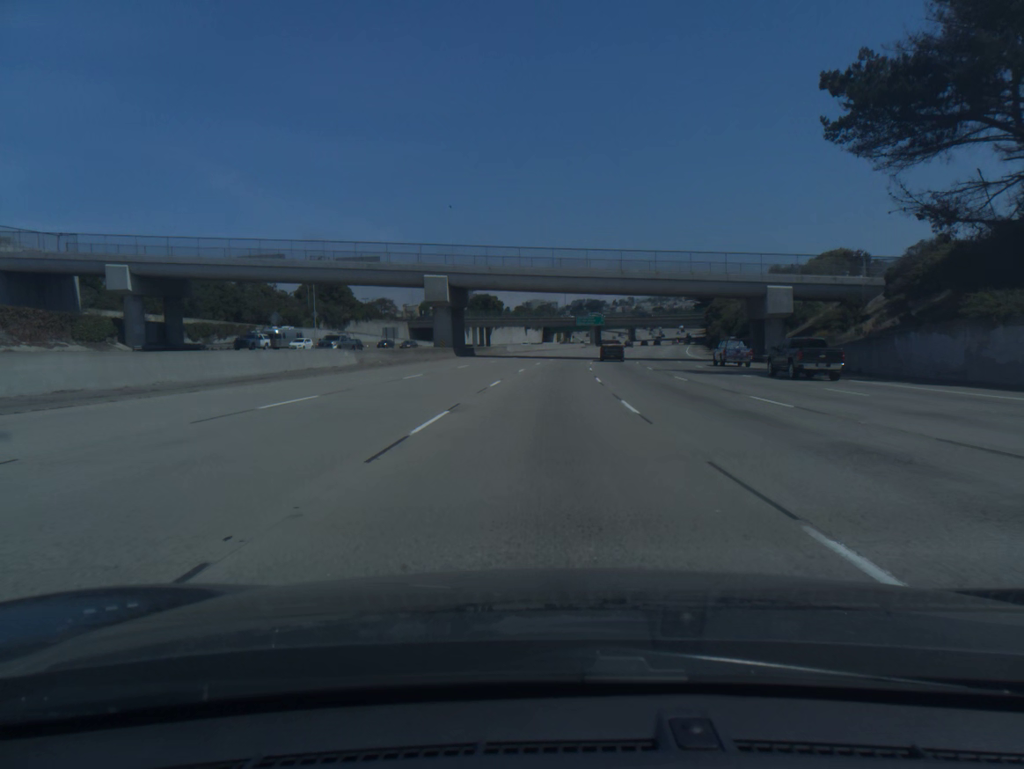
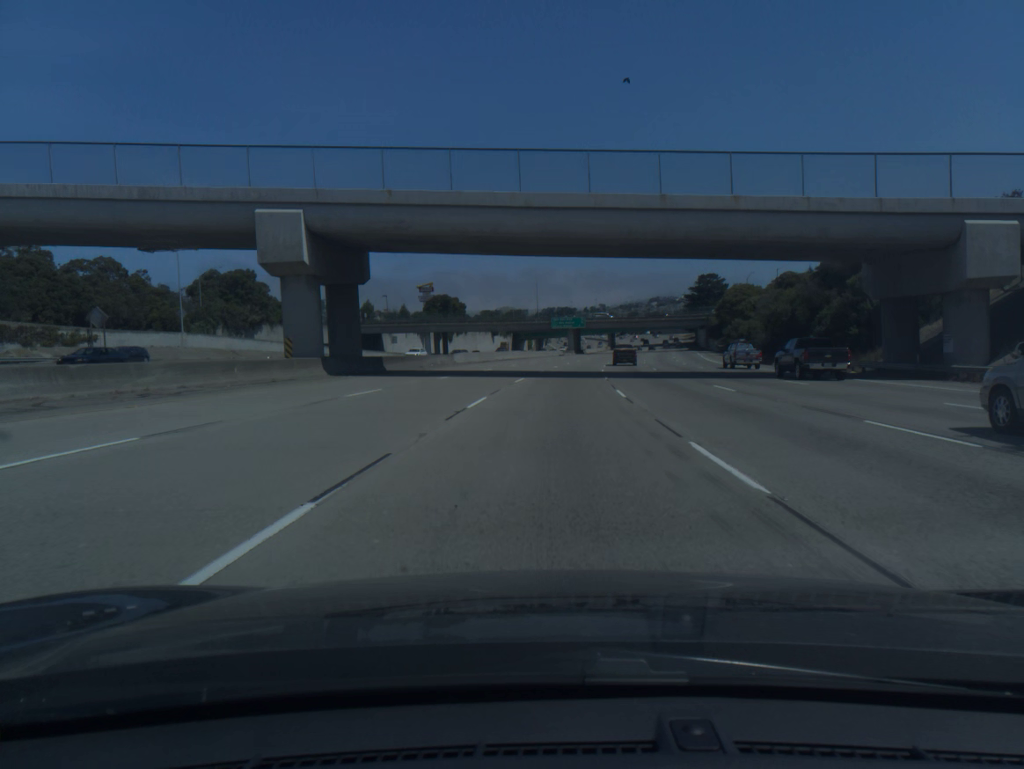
(+0.6, +37.0) m; +2°
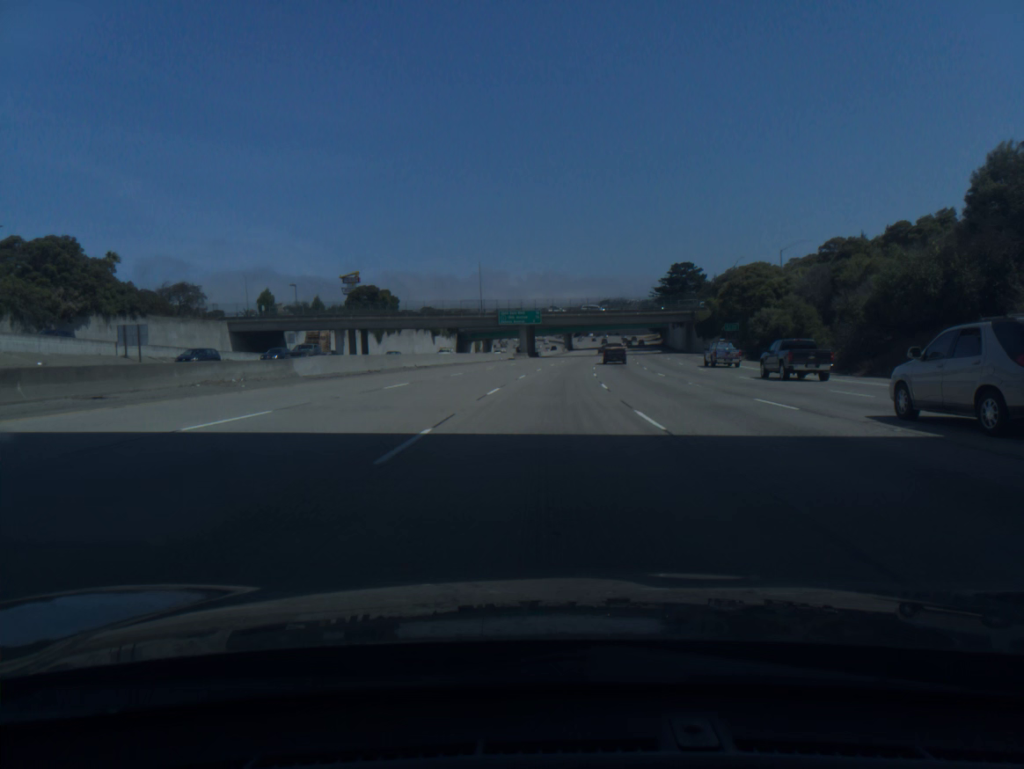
(+1.1, +36.9) m; +3°
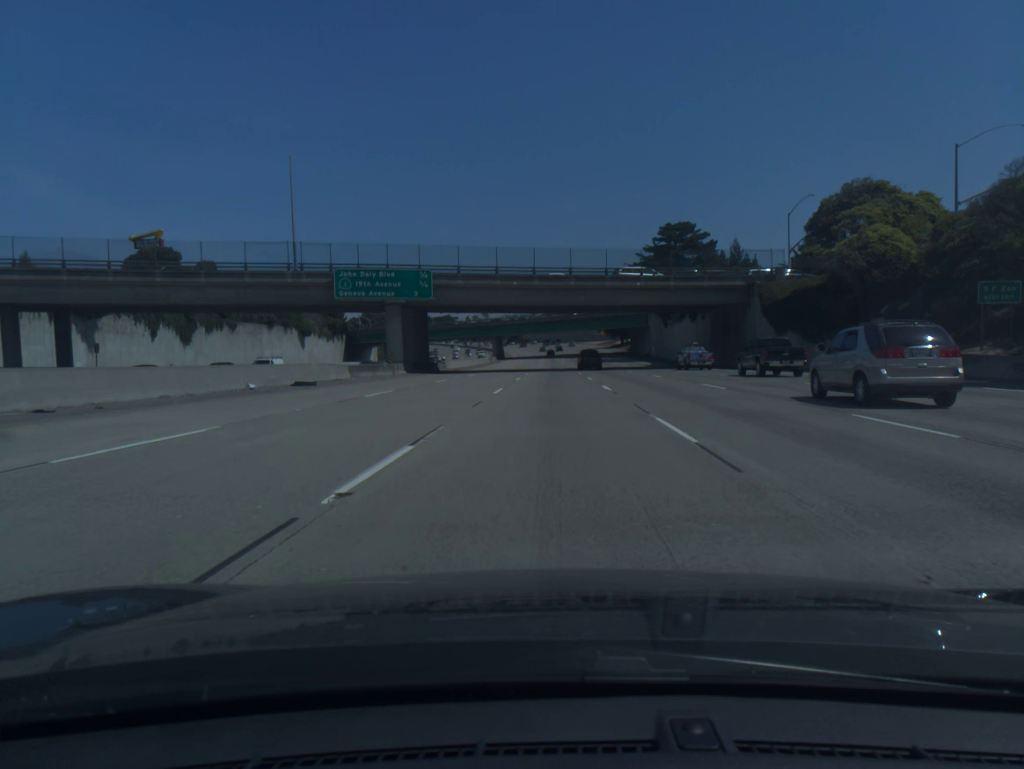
(+3.3, +73.6) m; +5°
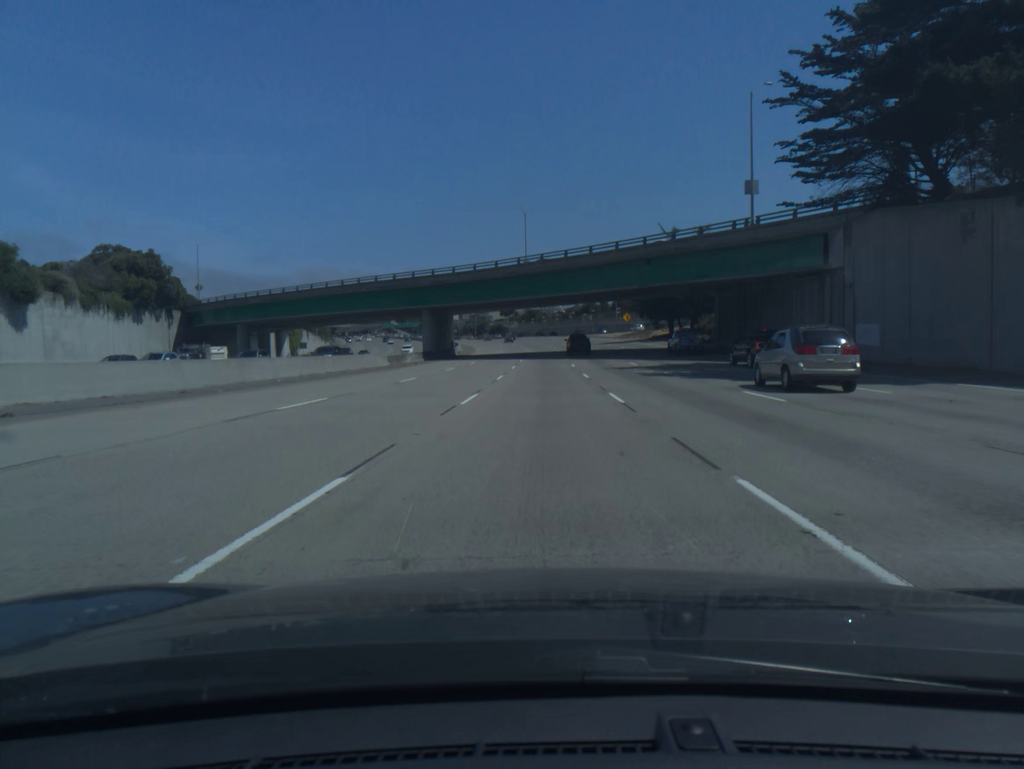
(+1.6, +91.7) m; +1°
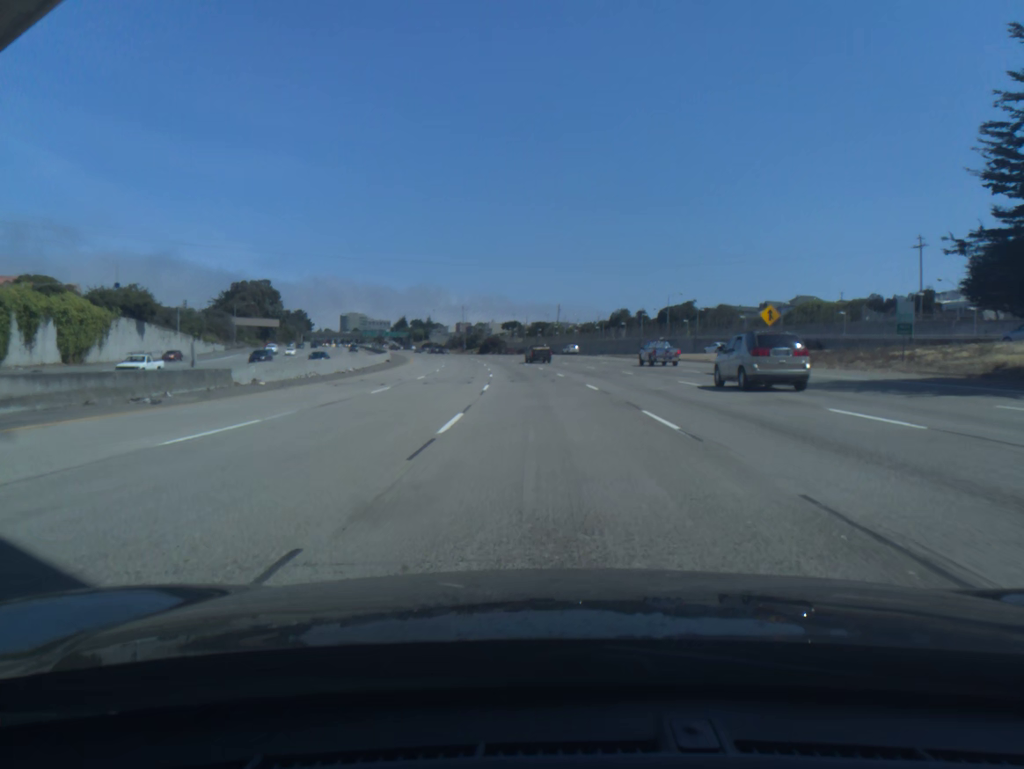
(-0.1, +91.4) m; -1°
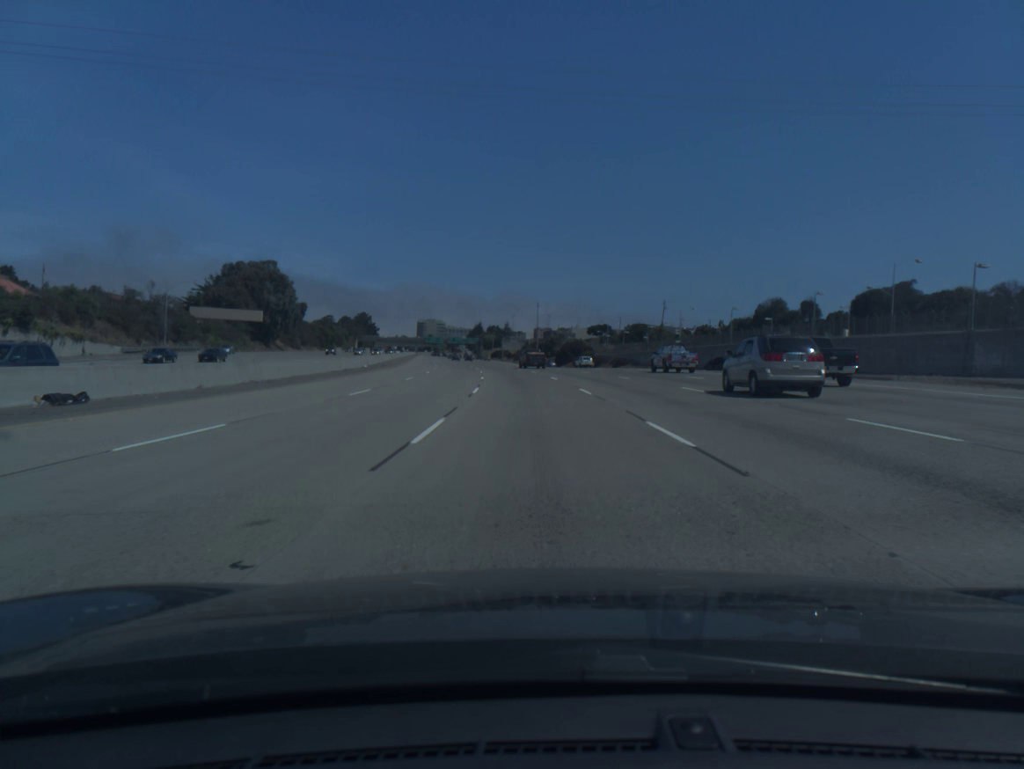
(-3.5, +72.5) m; -6°
